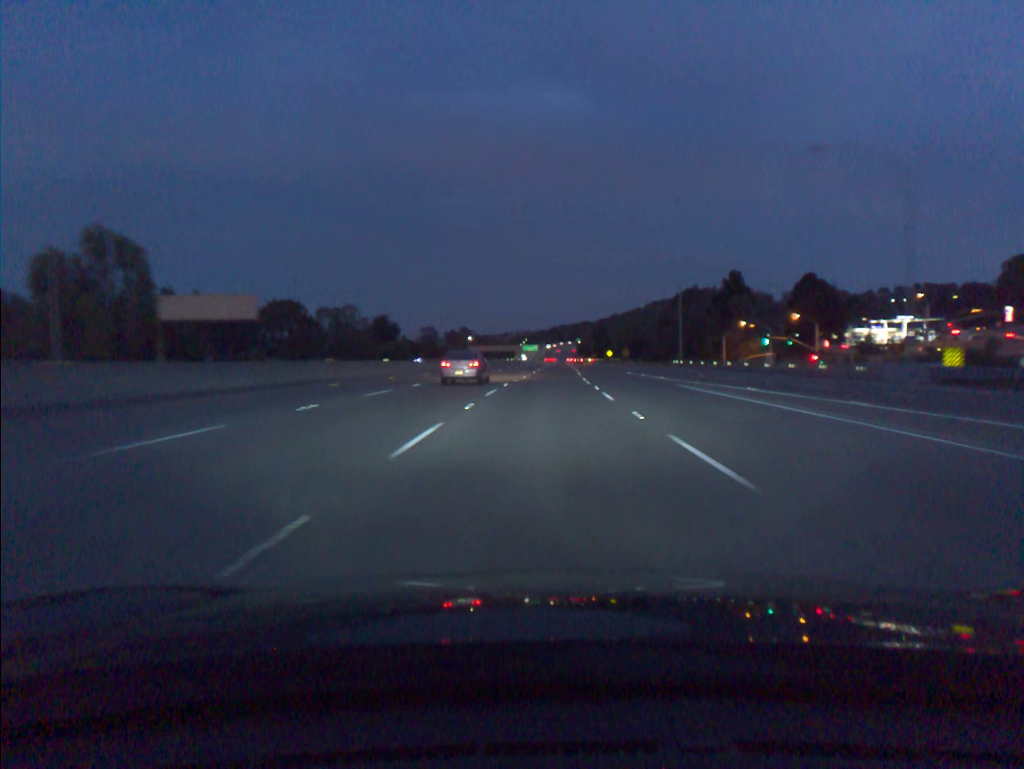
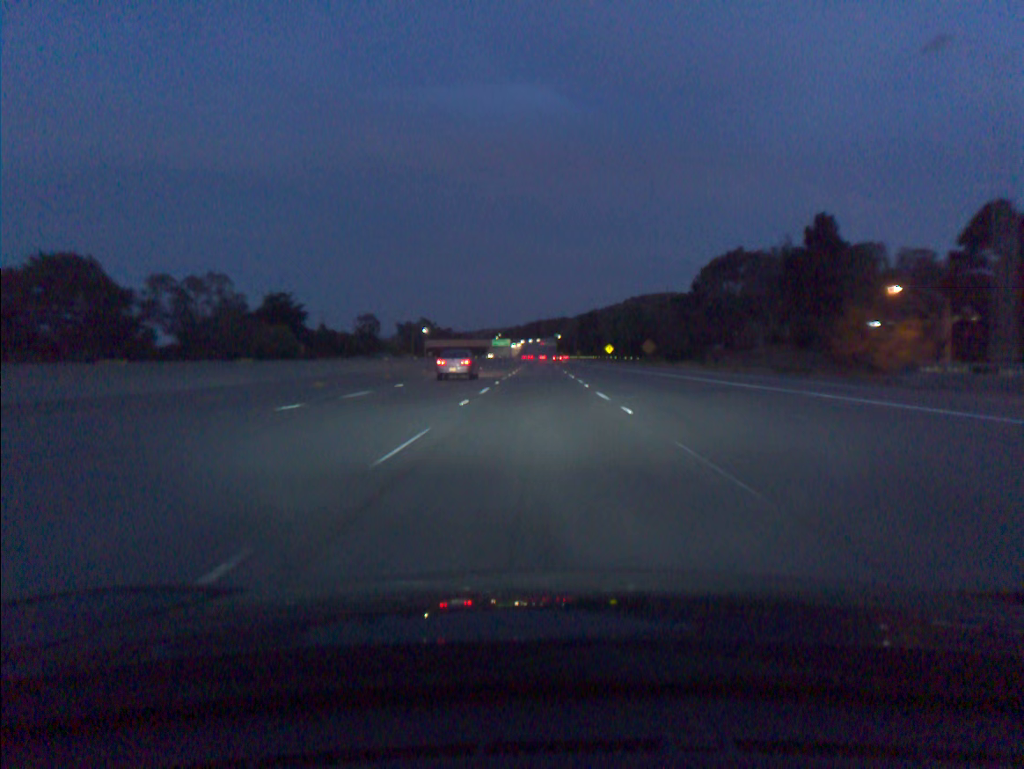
(+1.5, +73.8) m; +2°
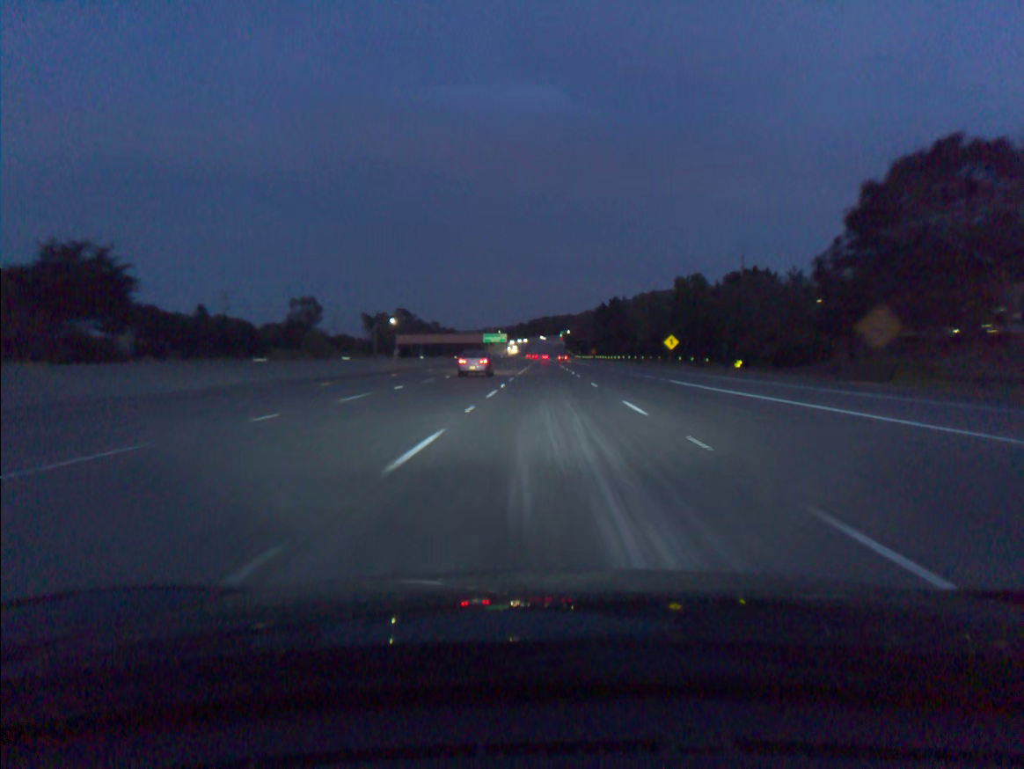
(-0.5, +73.6) m; 0°
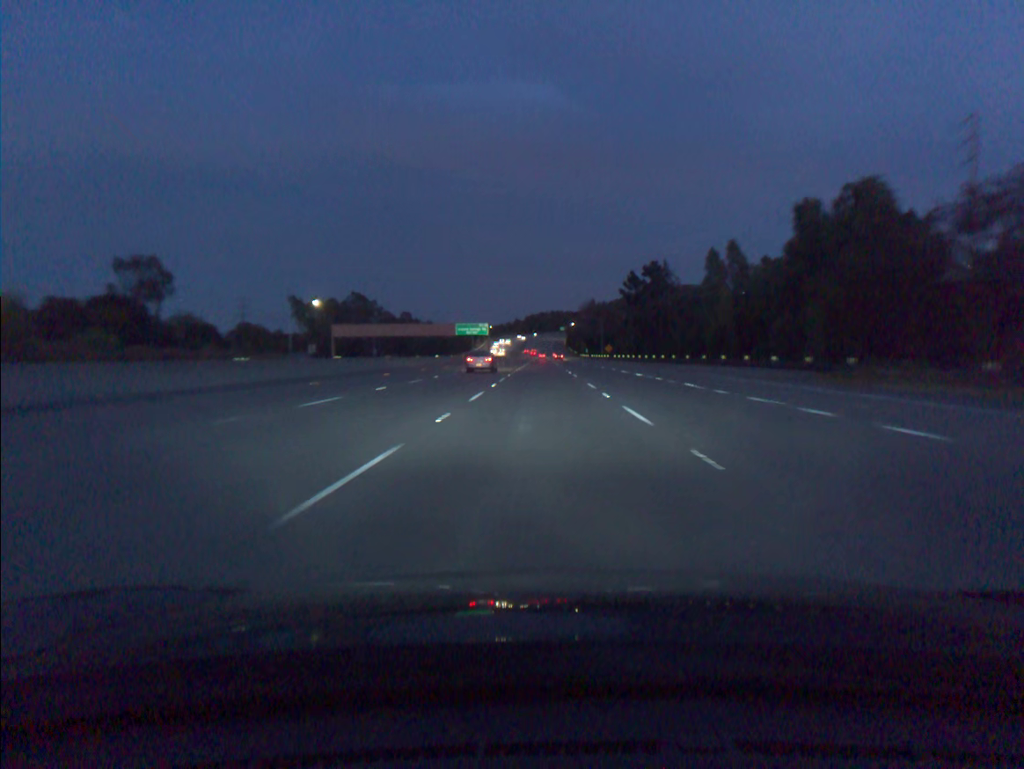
(+0.4, +73.6) m; 0°
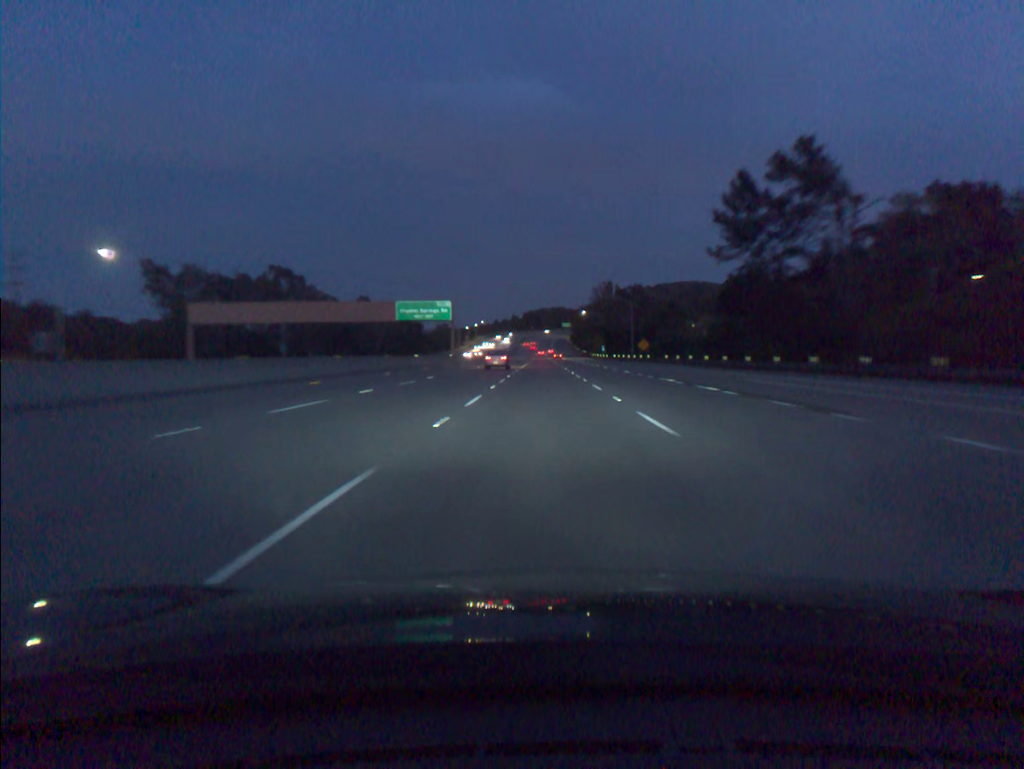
(-0.2, +73.4) m; 0°
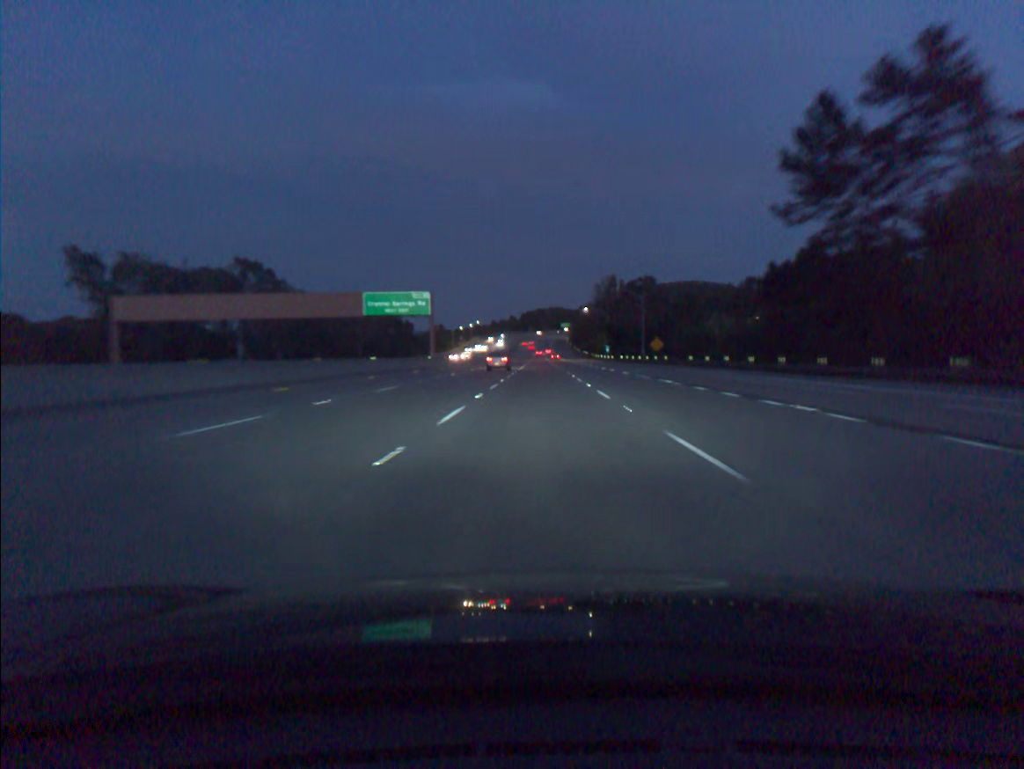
(0.0, +18.3) m; 0°
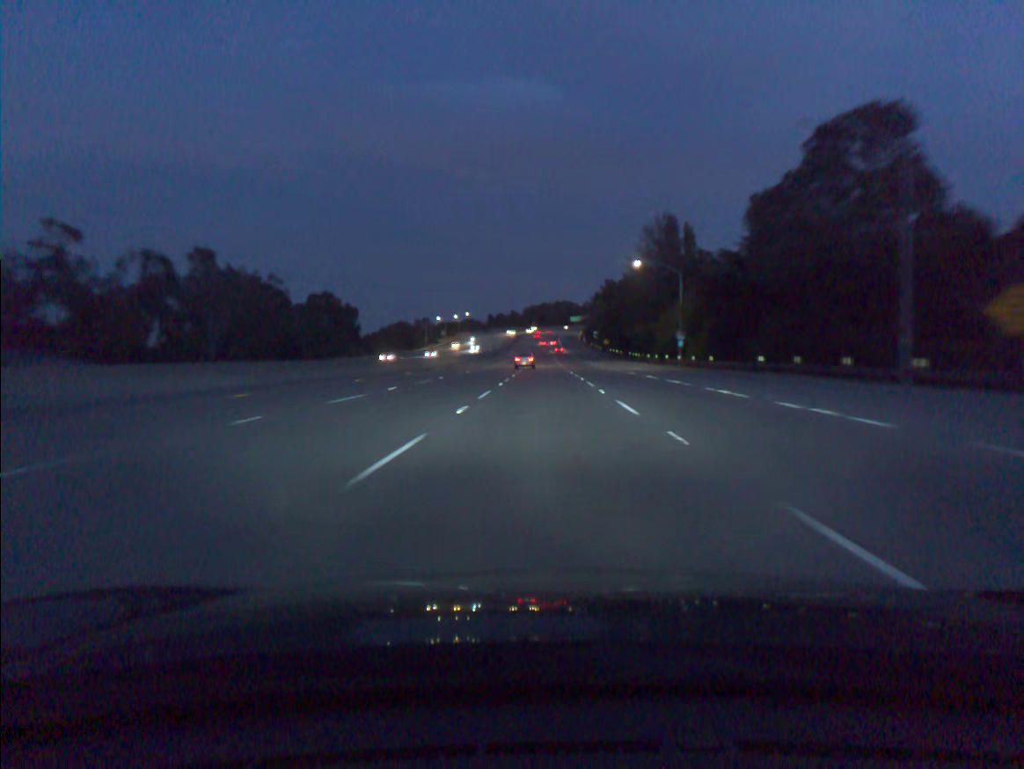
(-0.2, +91.6) m; 0°
